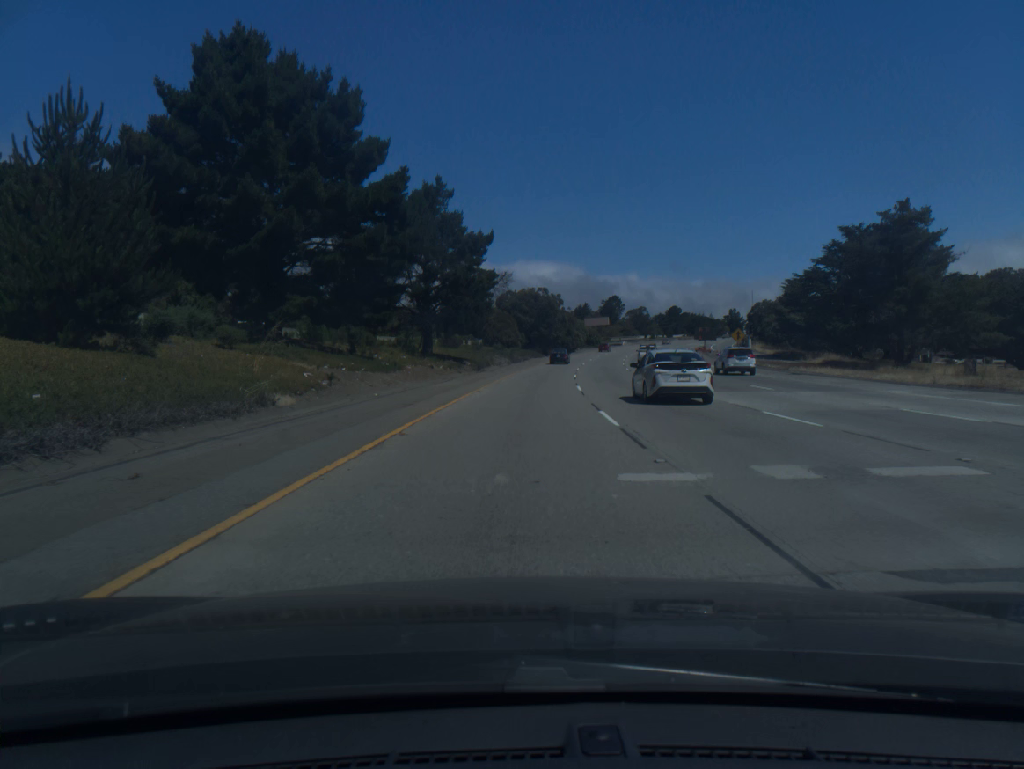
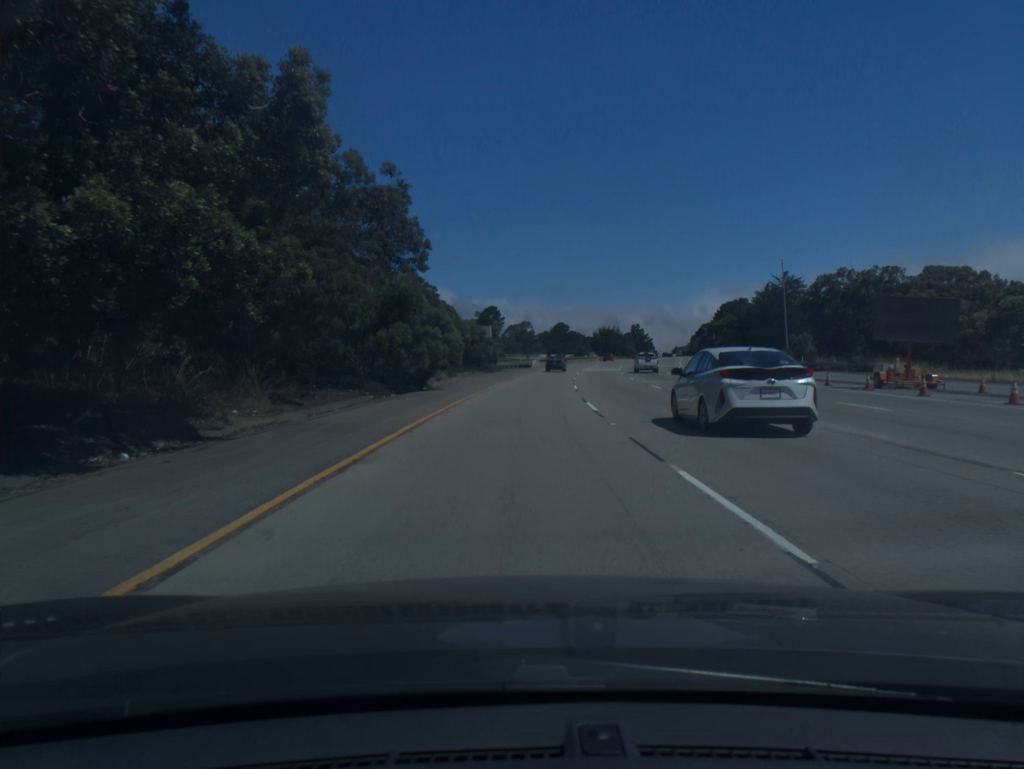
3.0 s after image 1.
(+7.9, +97.0) m; +10°
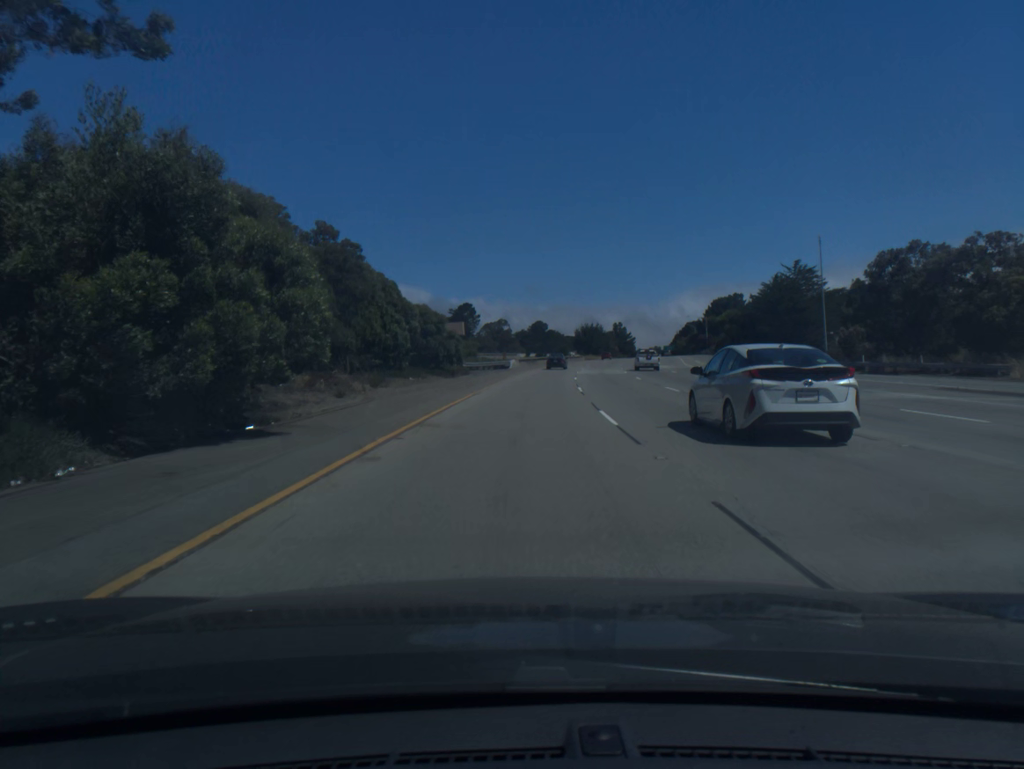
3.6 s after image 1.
(+0.3, +19.3) m; +2°
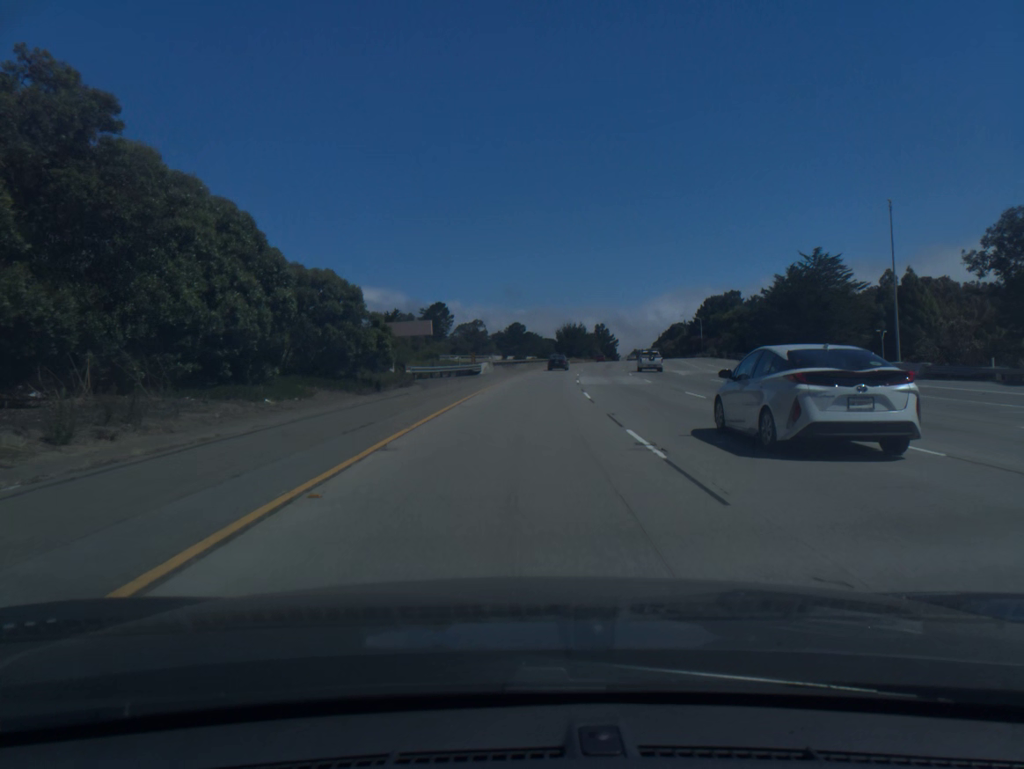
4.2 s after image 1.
(+0.3, +19.3) m; +2°
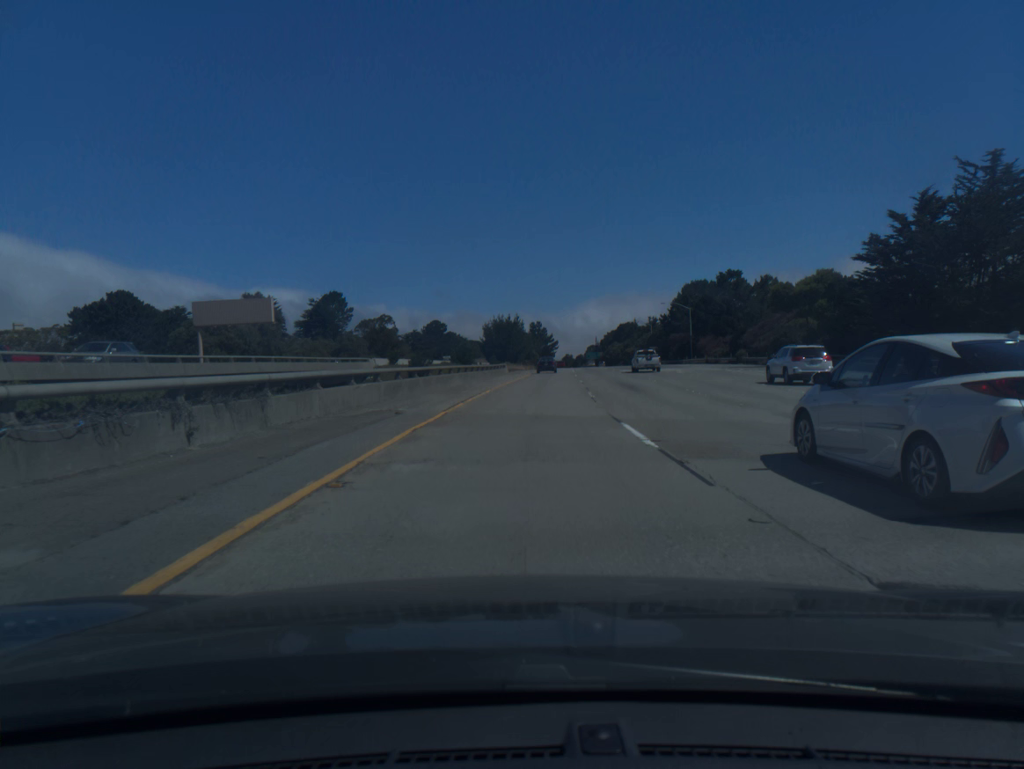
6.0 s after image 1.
(+2.7, +57.7) m; +5°
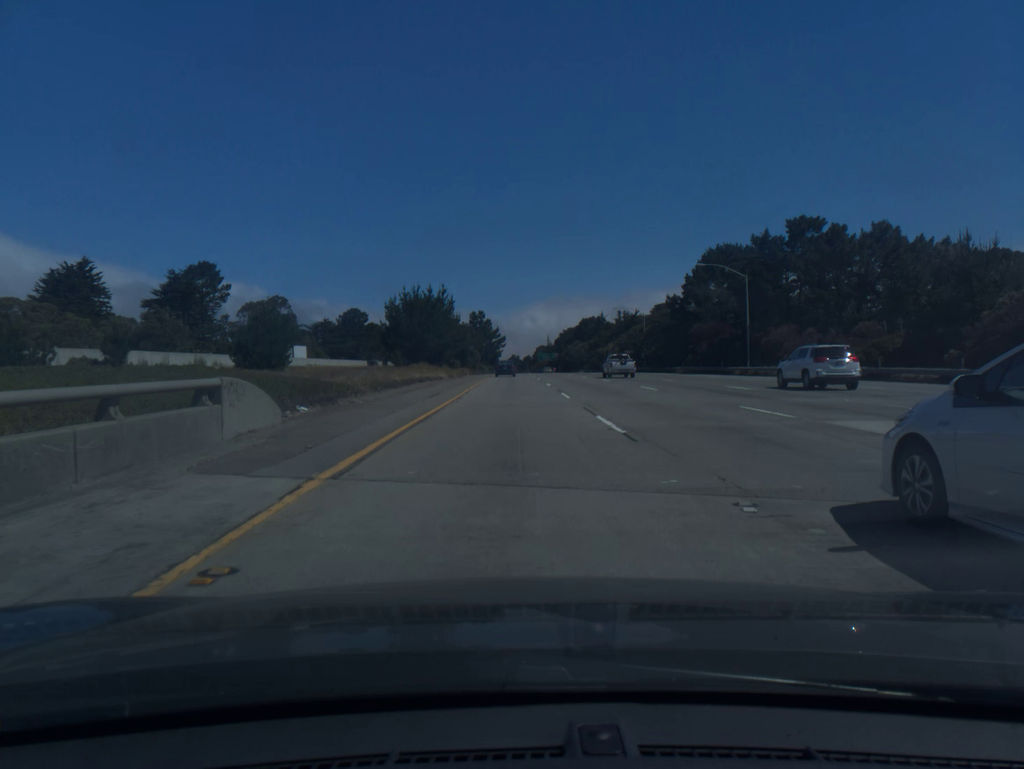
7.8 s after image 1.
(+2.5, +57.5) m; +4°
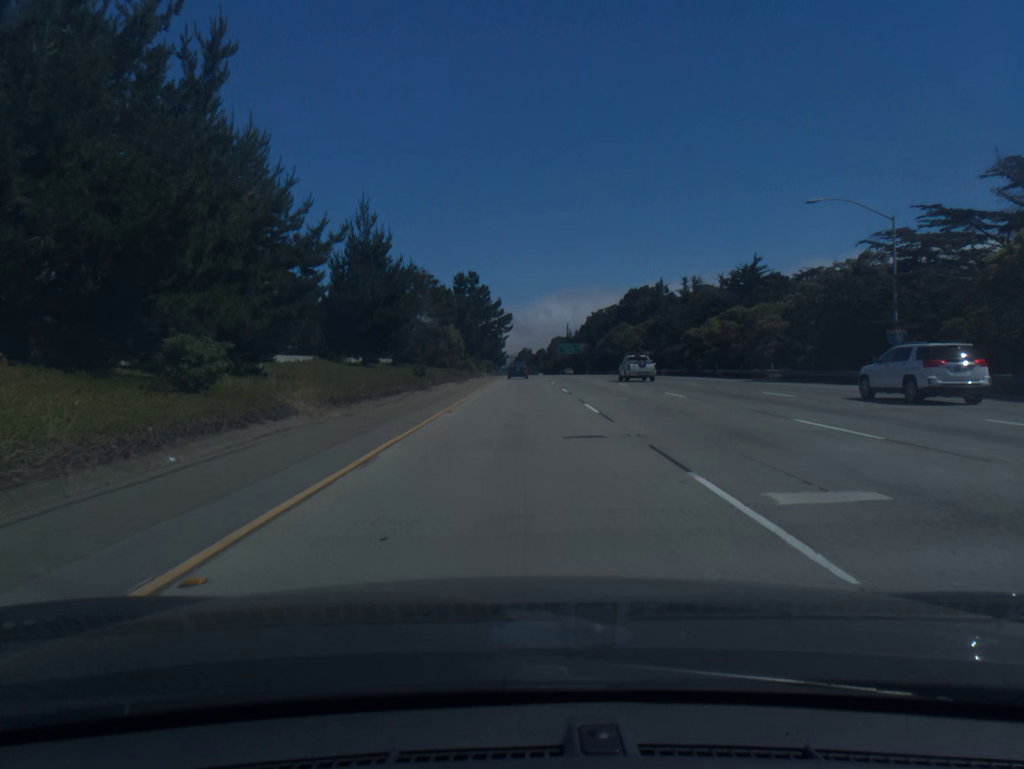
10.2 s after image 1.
(-0.3, +76.7) m; -1°
